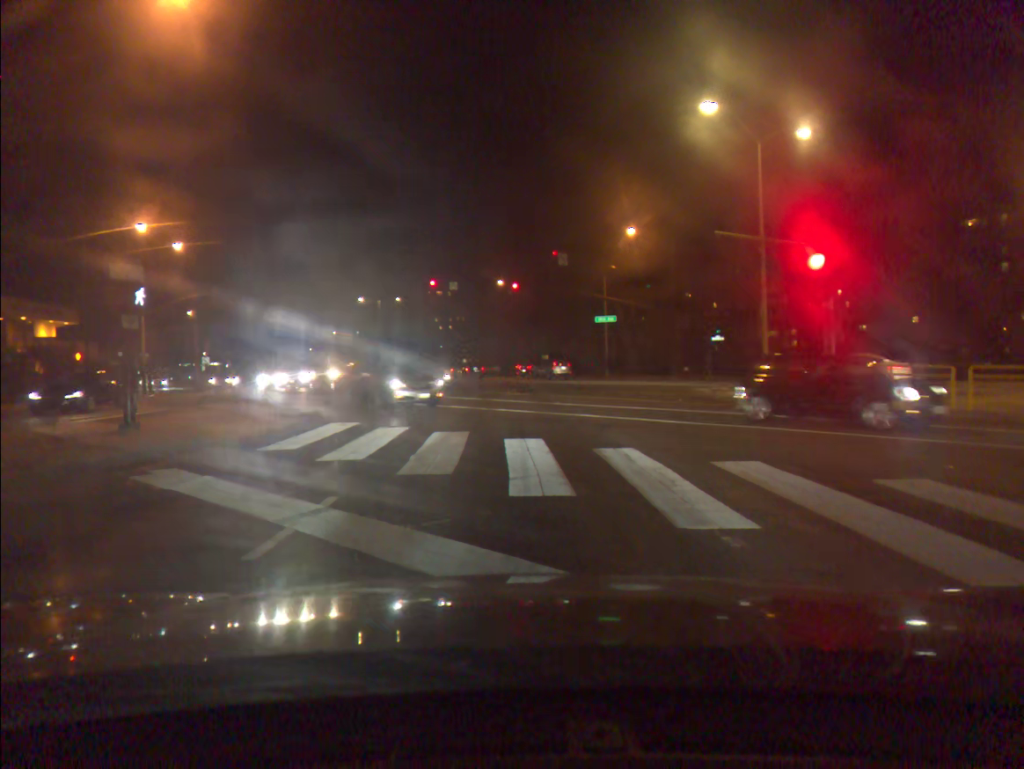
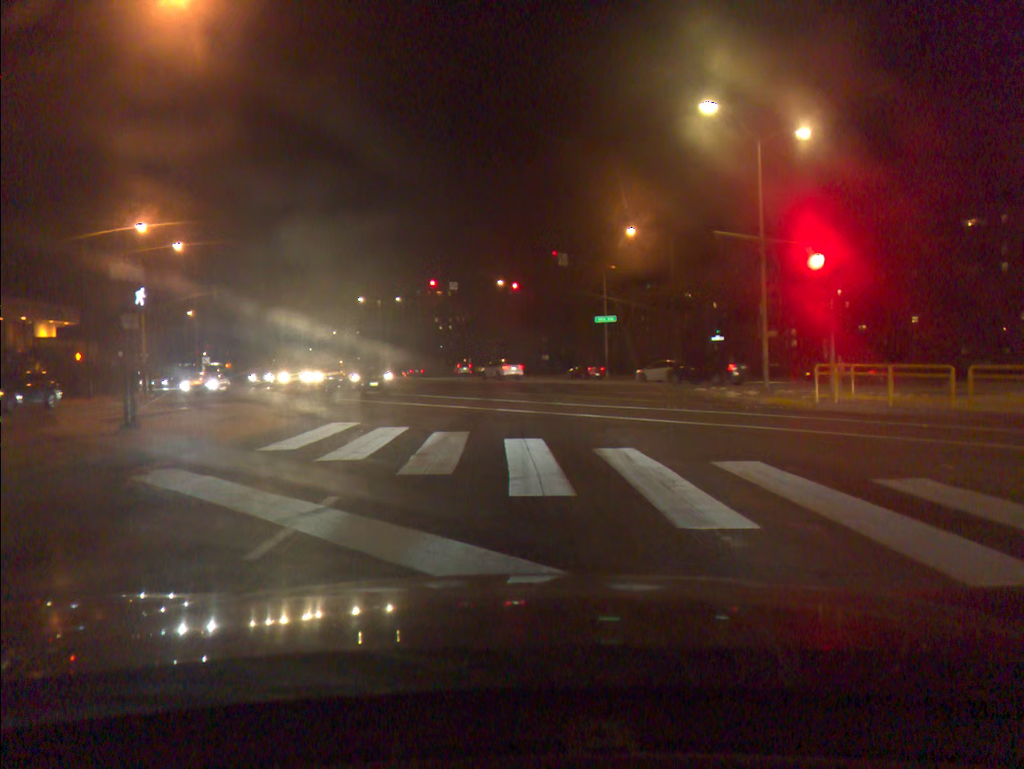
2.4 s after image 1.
(0.0, 0.0) m; 0°
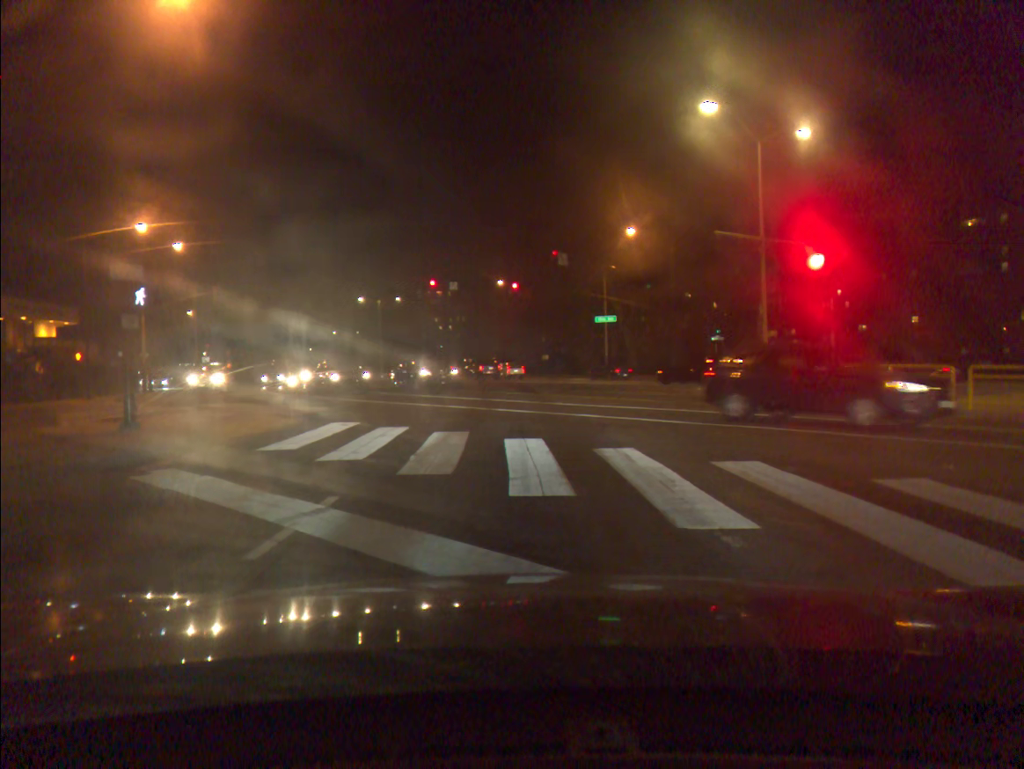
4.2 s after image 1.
(0.0, 0.0) m; 0°
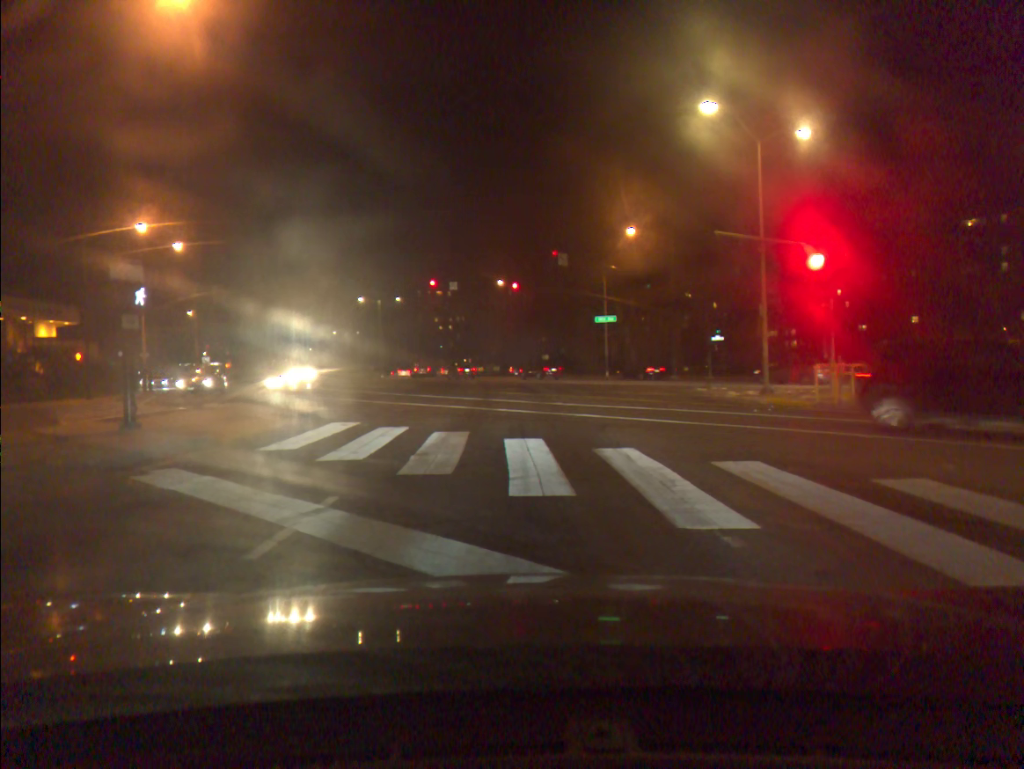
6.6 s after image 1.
(0.0, 0.0) m; 0°
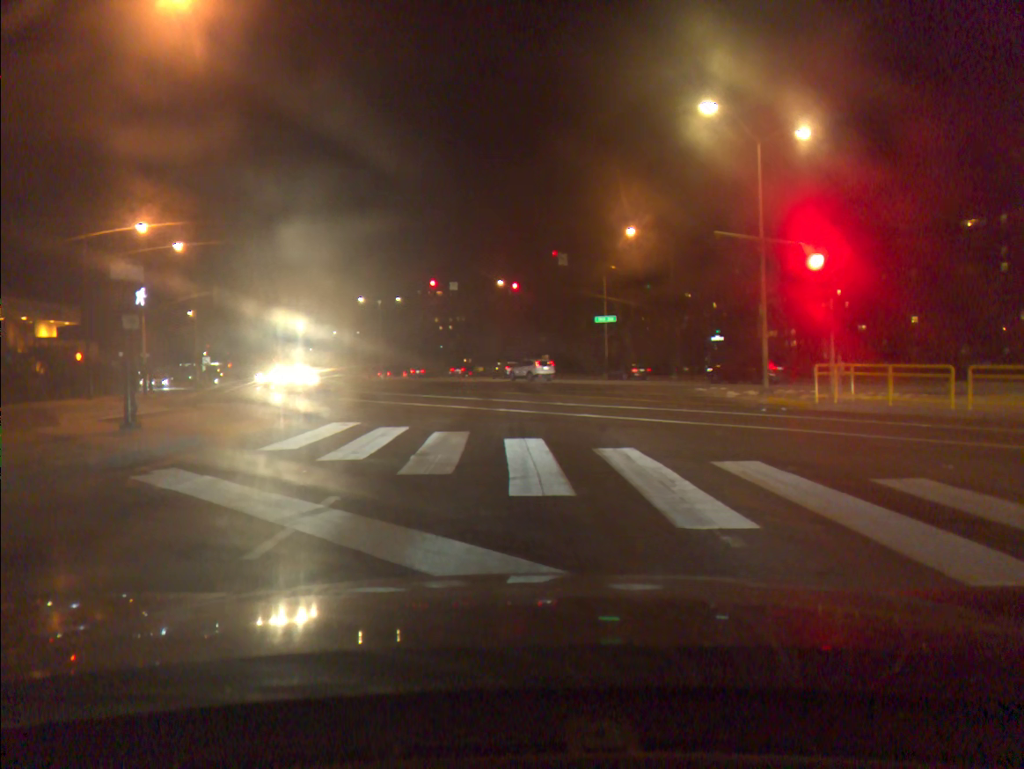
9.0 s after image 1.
(0.0, 0.0) m; 0°
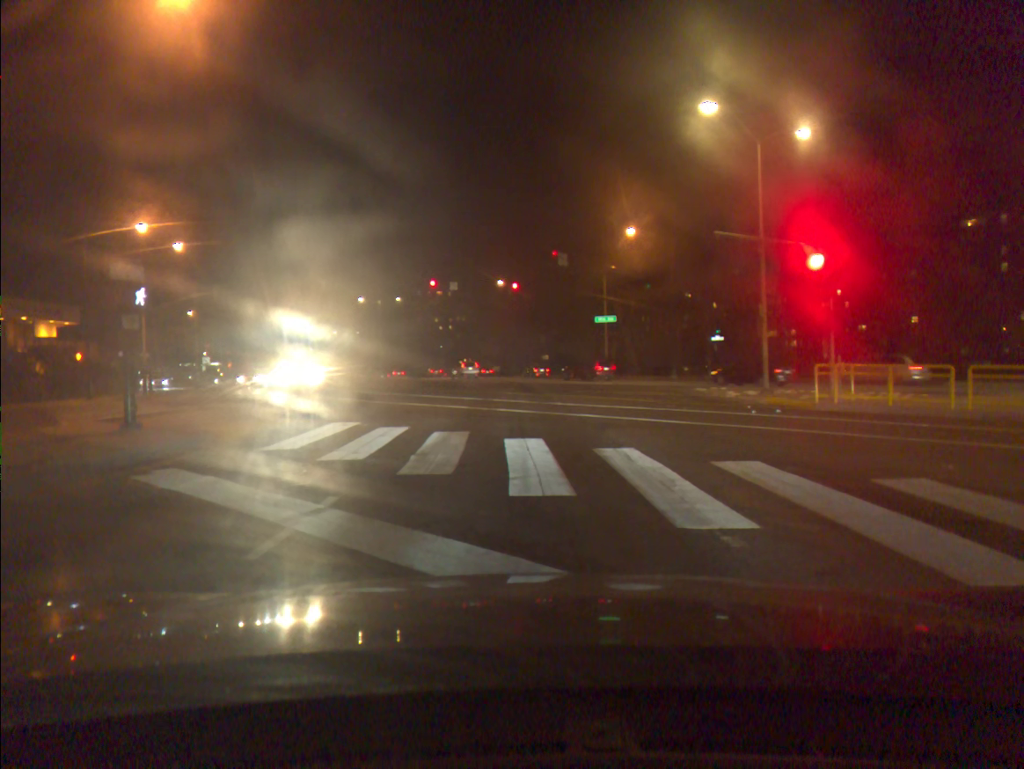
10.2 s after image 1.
(0.0, 0.0) m; 0°
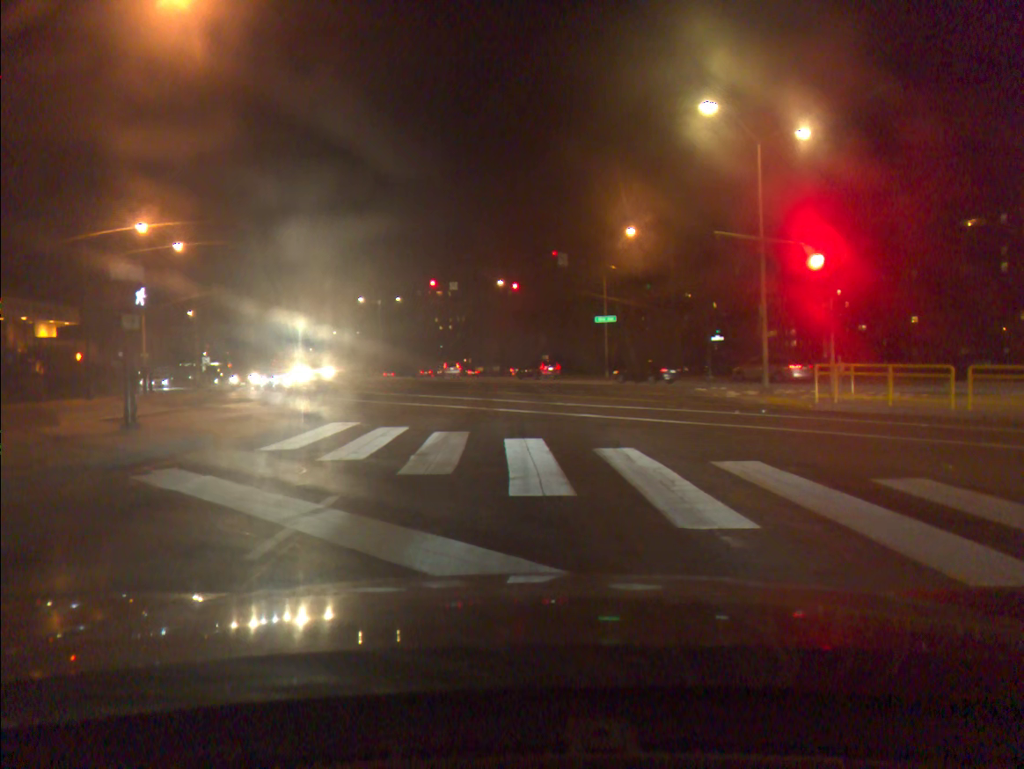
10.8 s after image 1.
(0.0, 0.0) m; 0°
